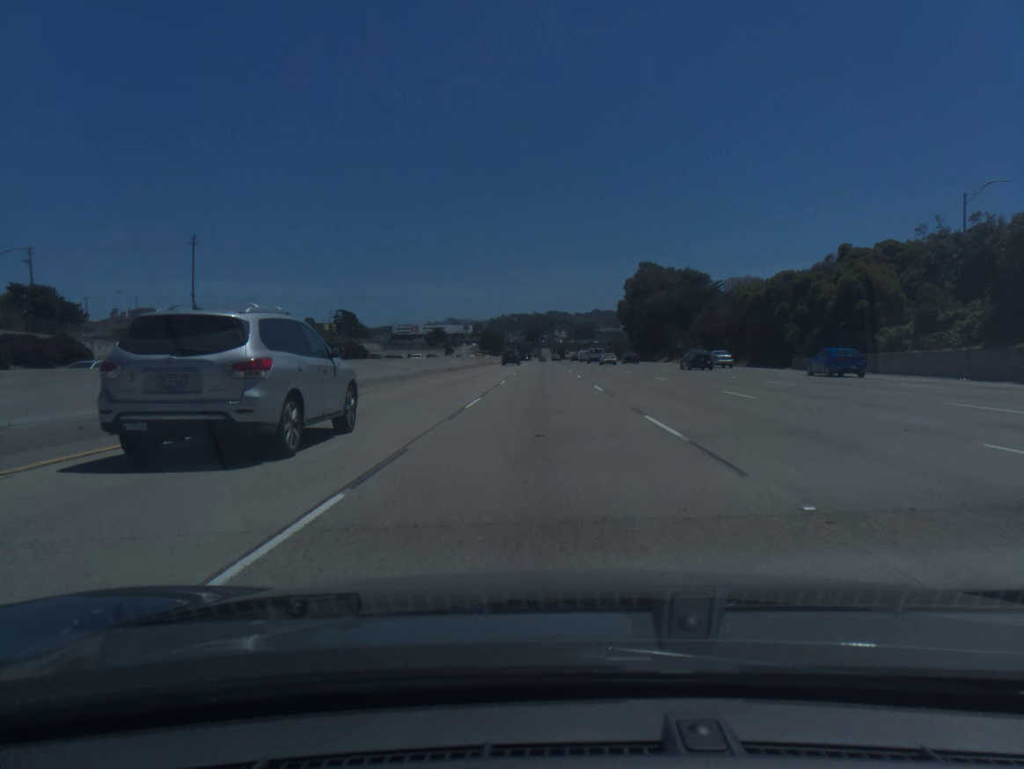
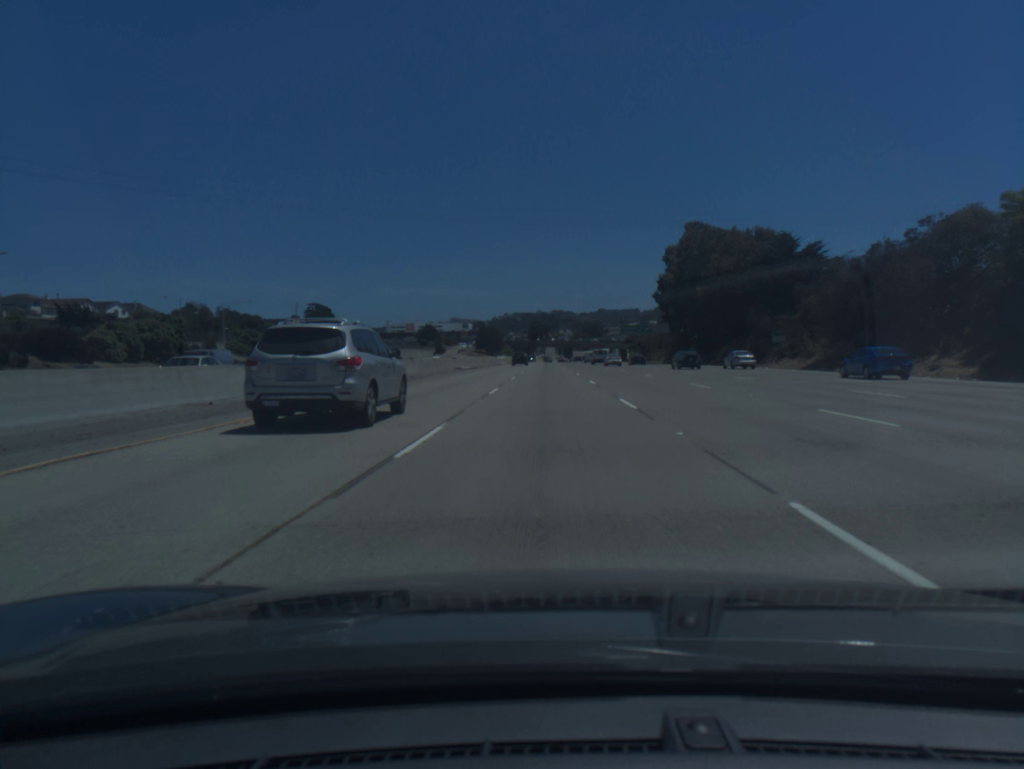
(-0.2, +52.4) m; 0°
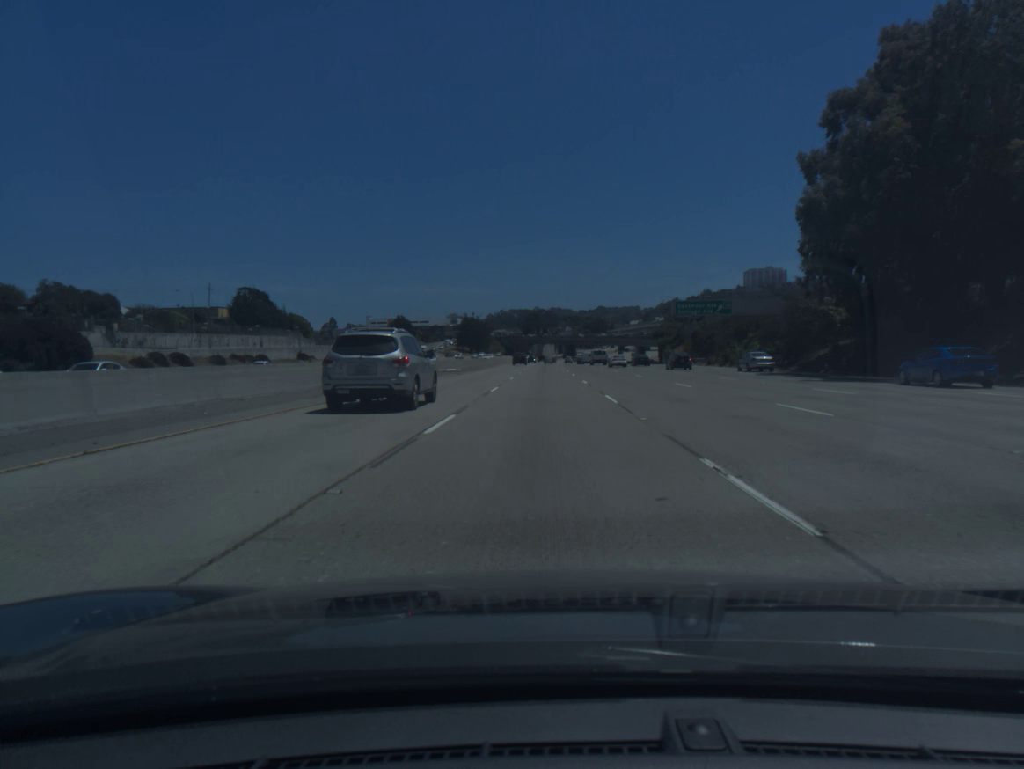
(+0.2, +70.6) m; 0°
